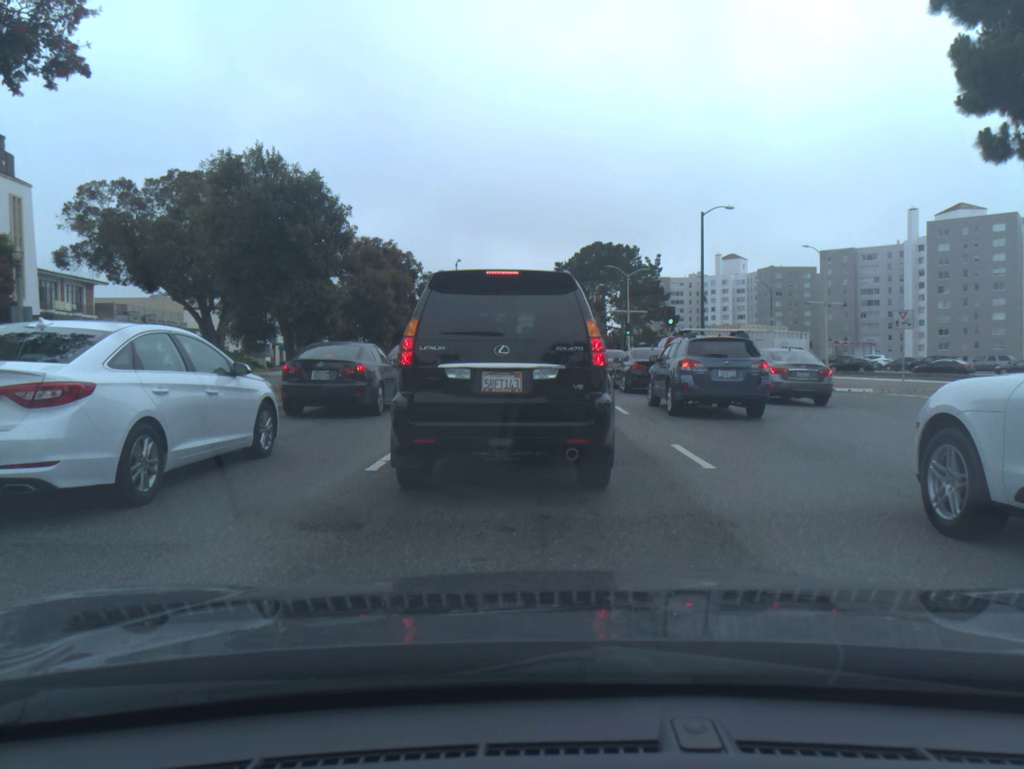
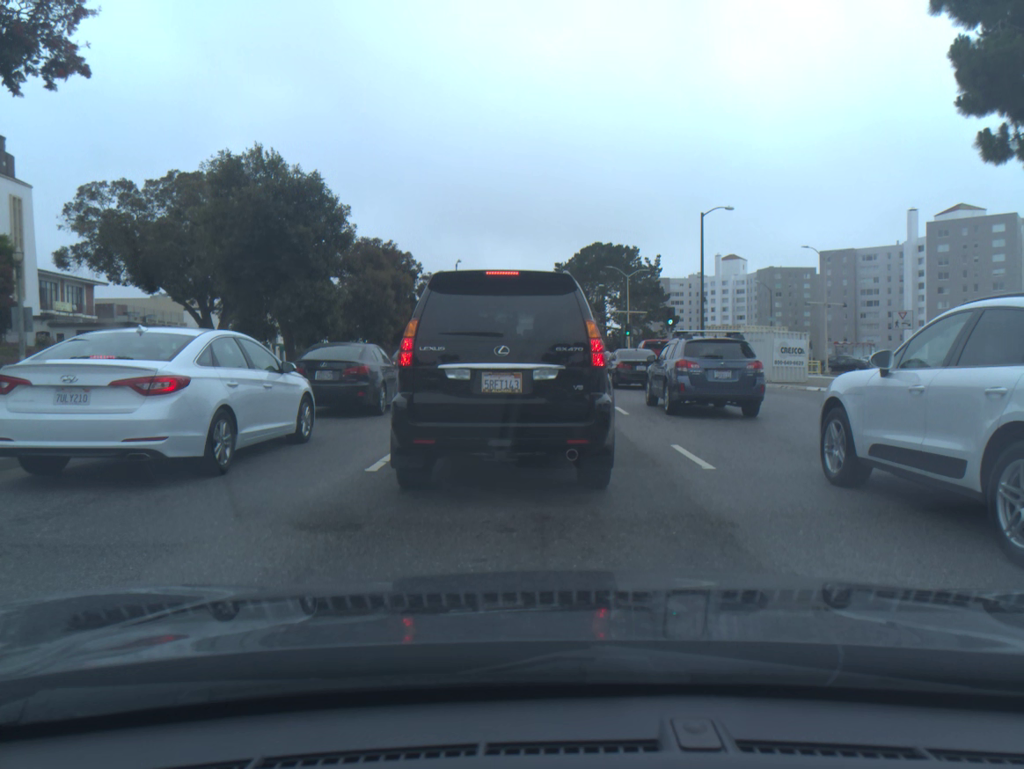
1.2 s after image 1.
(0.0, 0.0) m; 0°
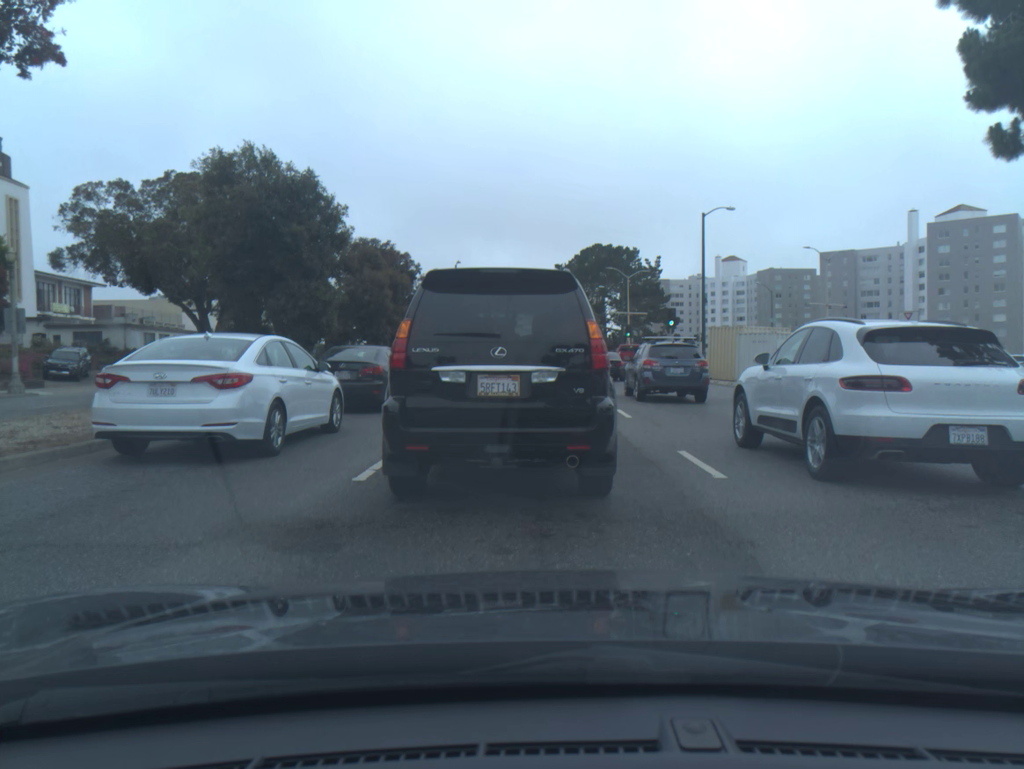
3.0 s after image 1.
(0.0, +0.5) m; 0°
